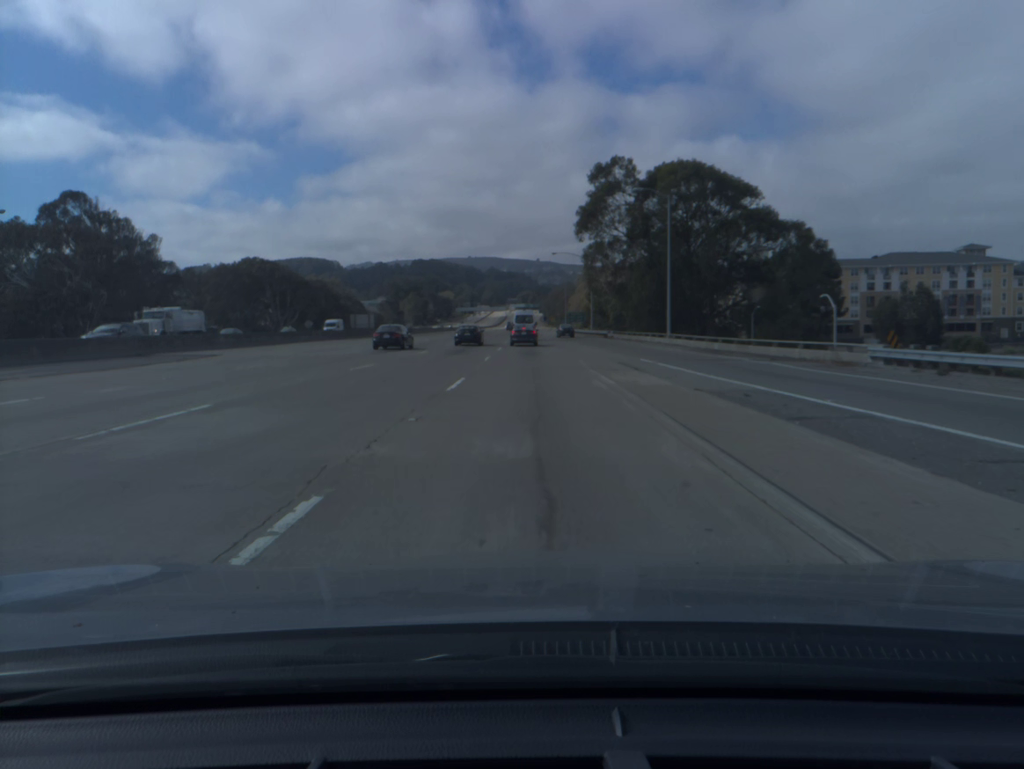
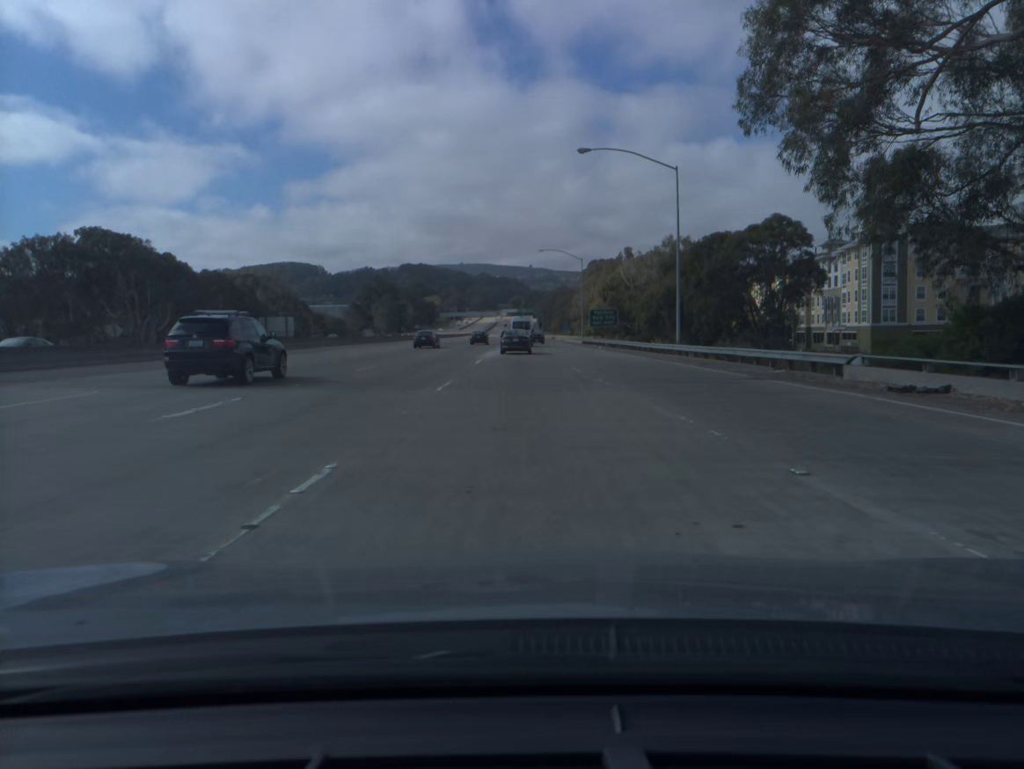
(+0.3, +70.9) m; +1°
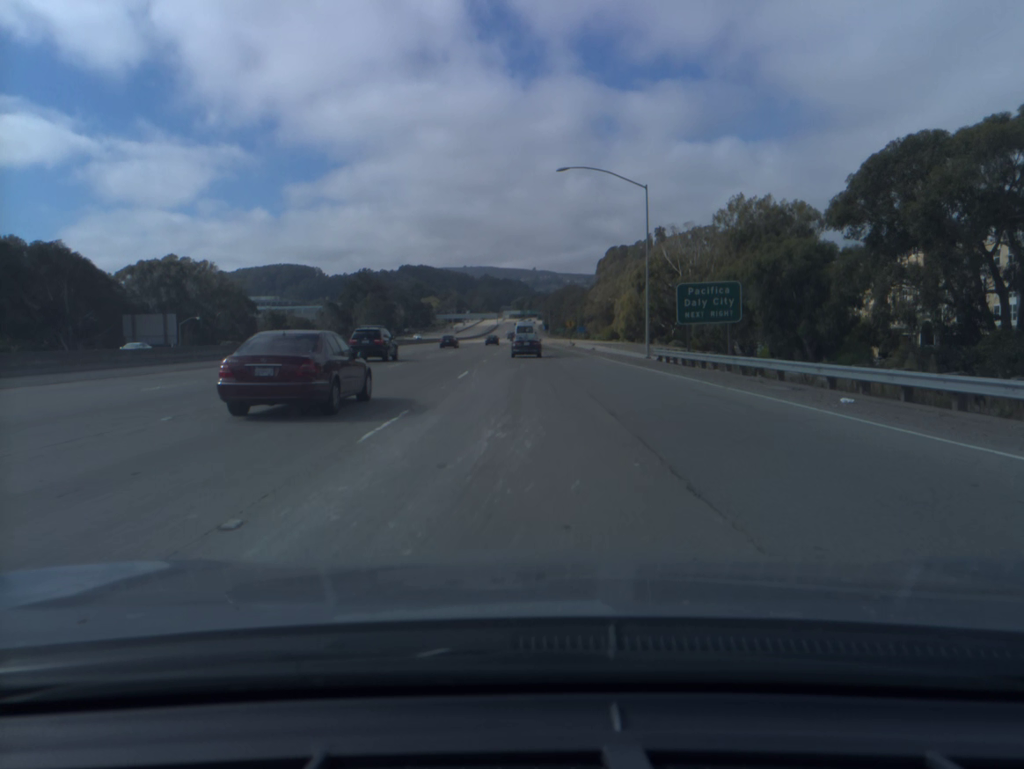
(-0.2, +52.0) m; 0°
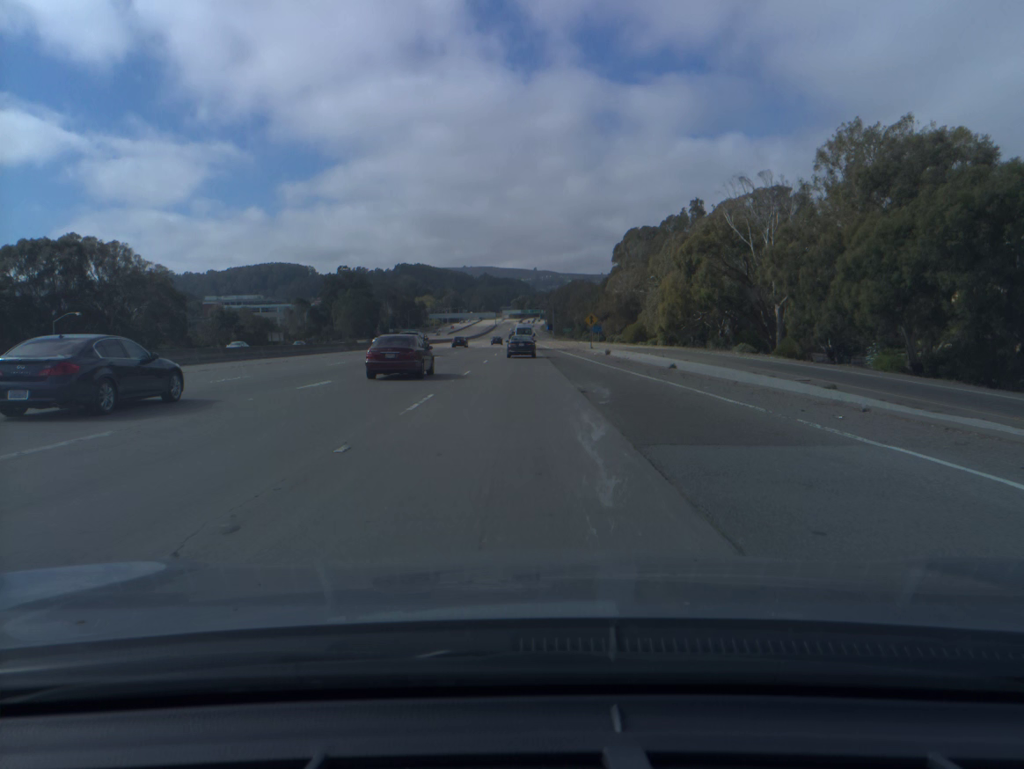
(0.0, +39.7) m; 0°
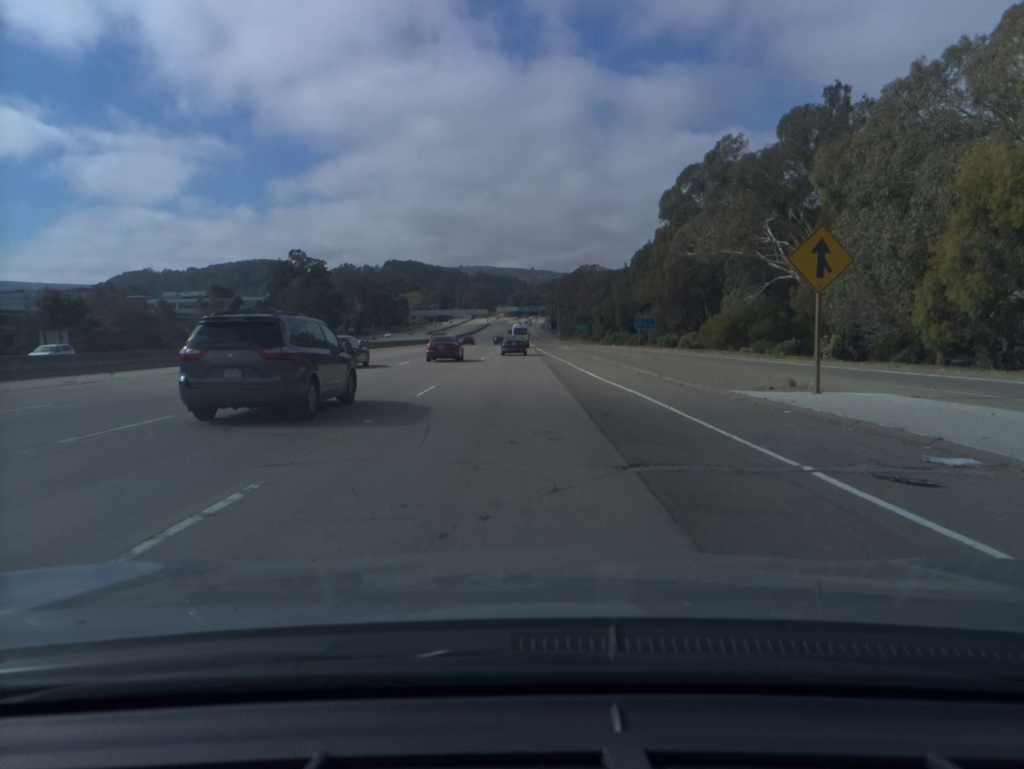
(+0.1, +69.6) m; 0°
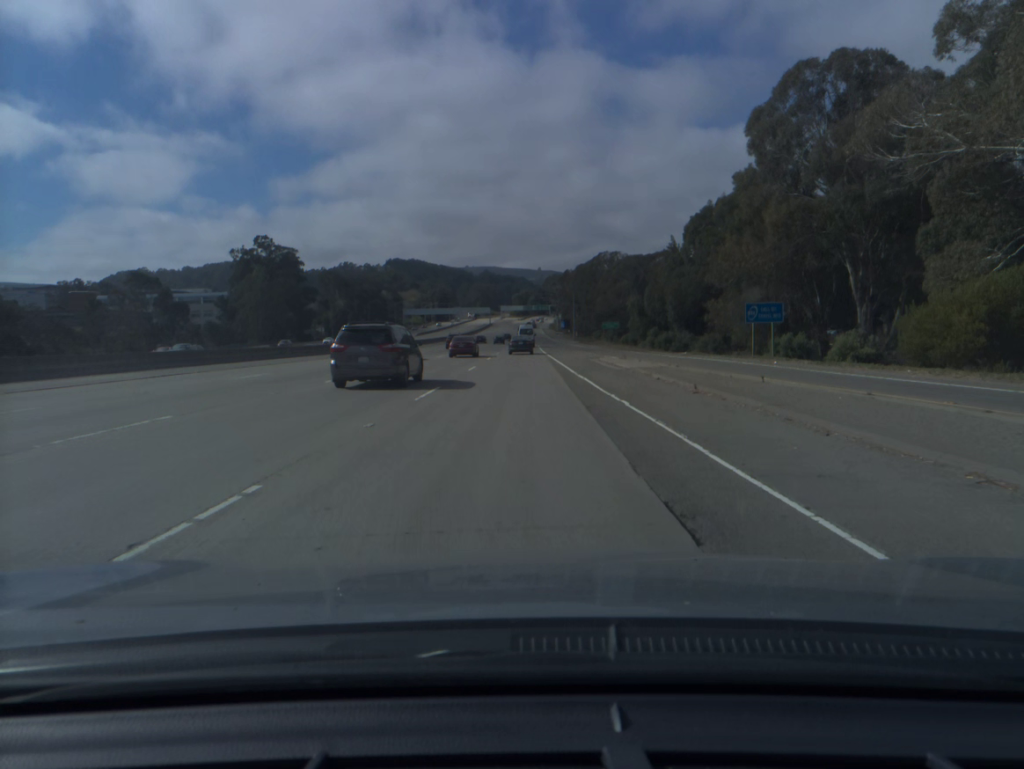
(-0.2, +44.0) m; 0°
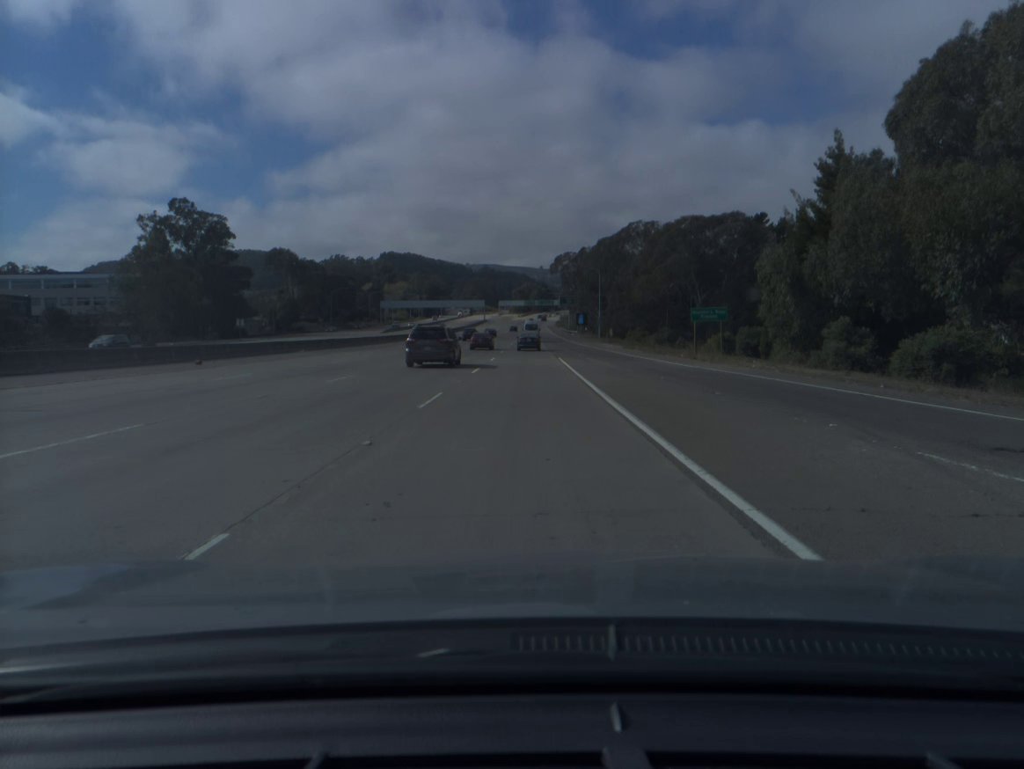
(-0.4, +60.4) m; 0°
